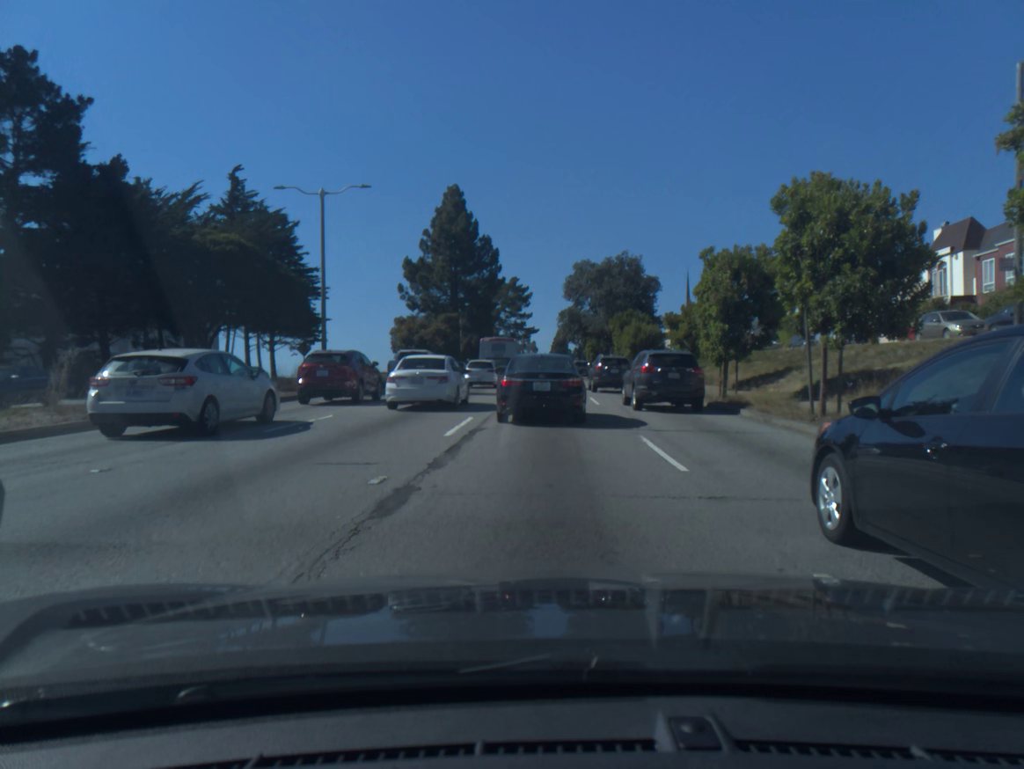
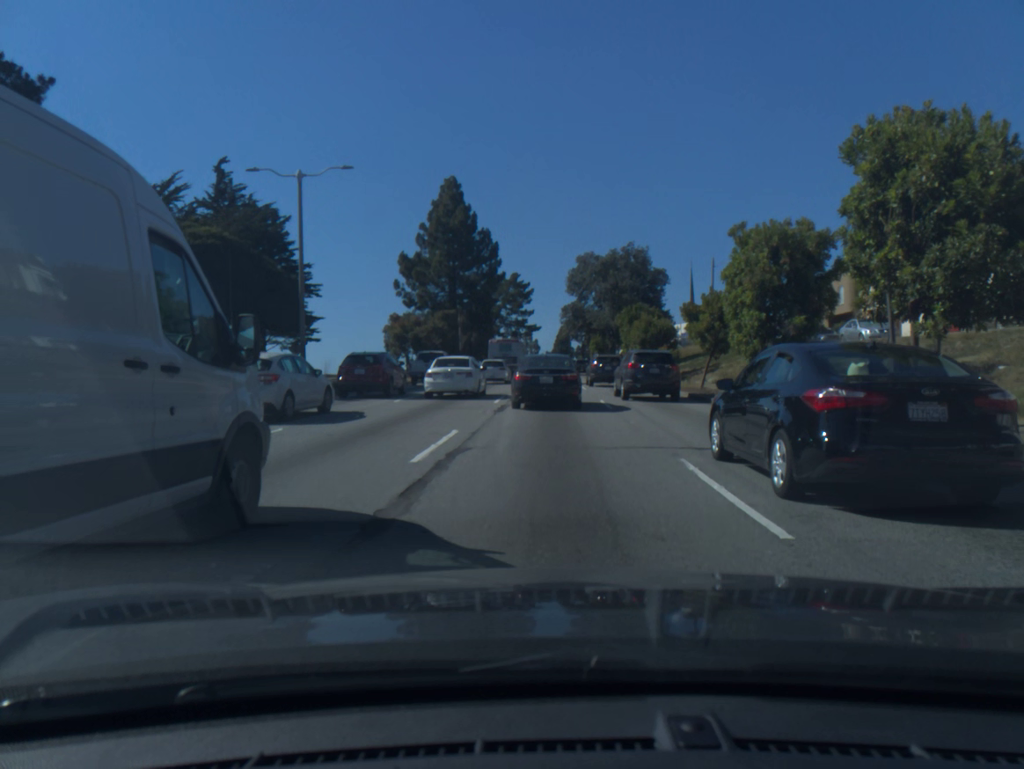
(0.0, +3.5) m; -1°
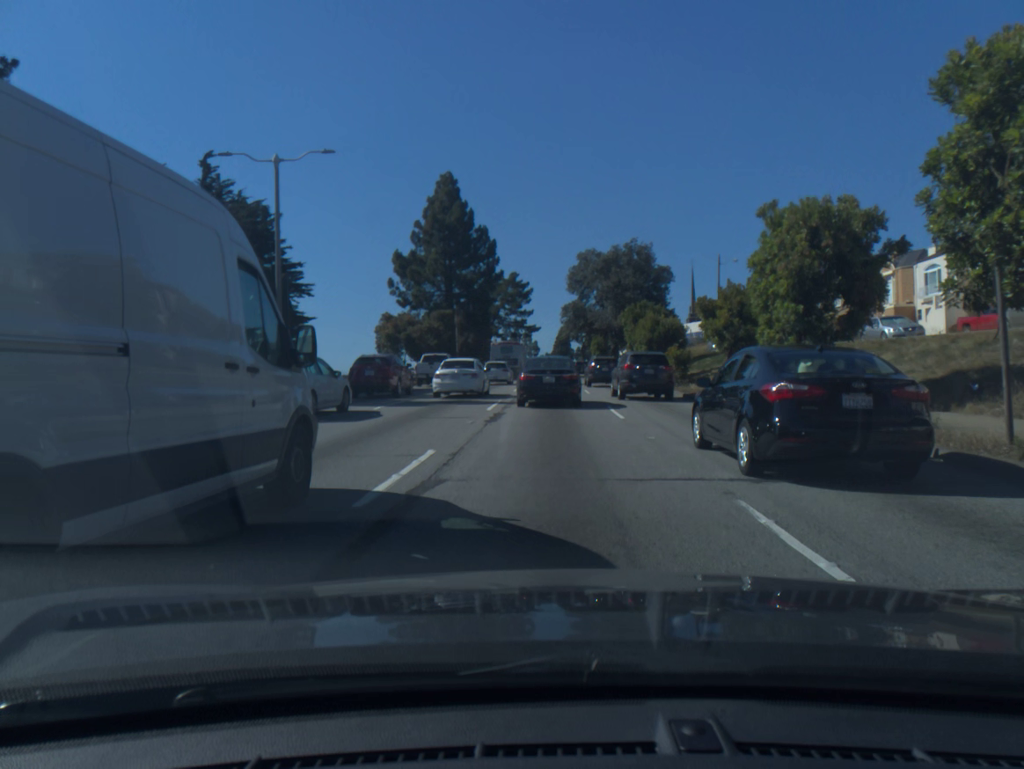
(0.0, +2.8) m; 0°
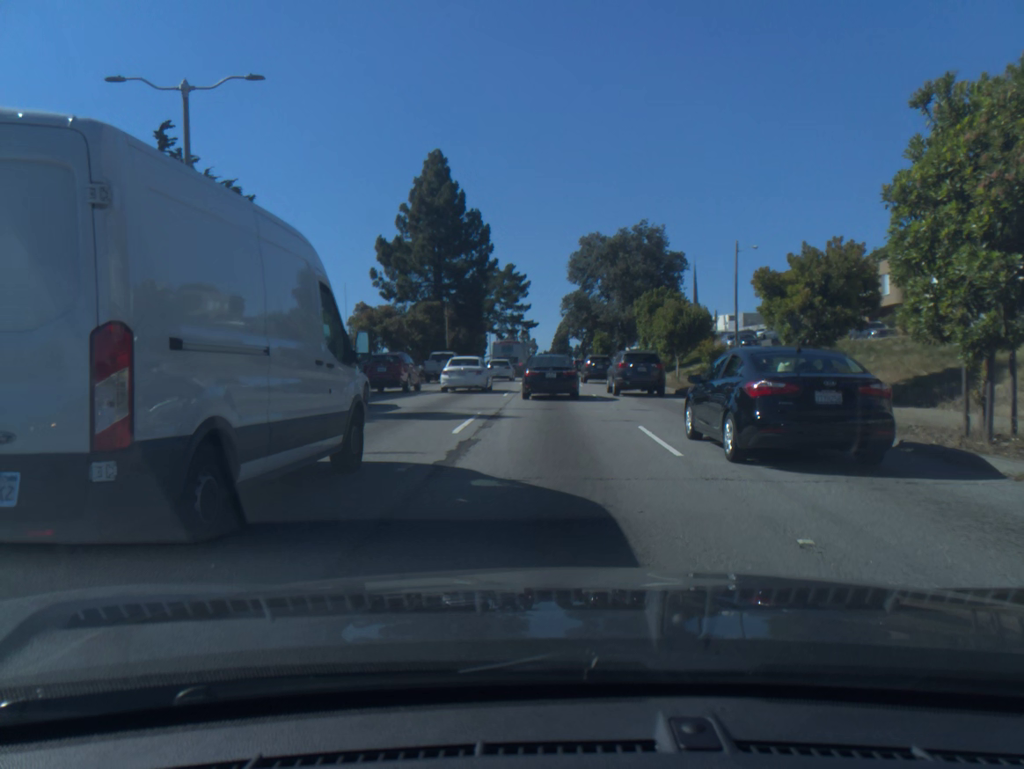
(0.0, +7.5) m; 0°
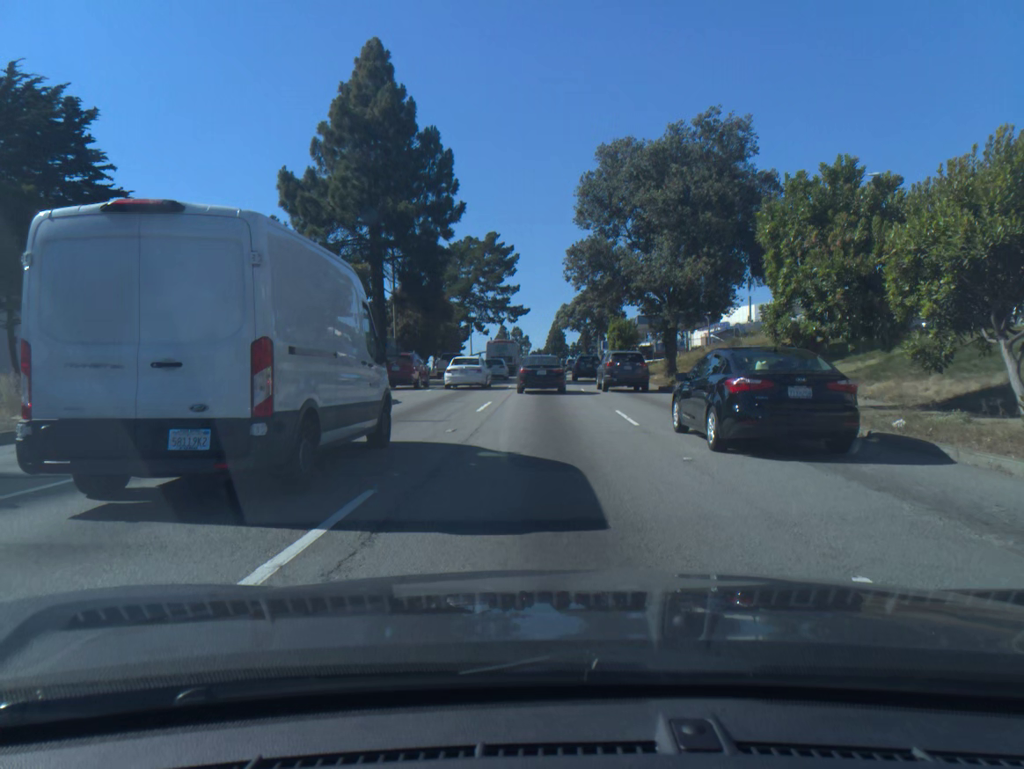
(+0.2, +24.9) m; +1°
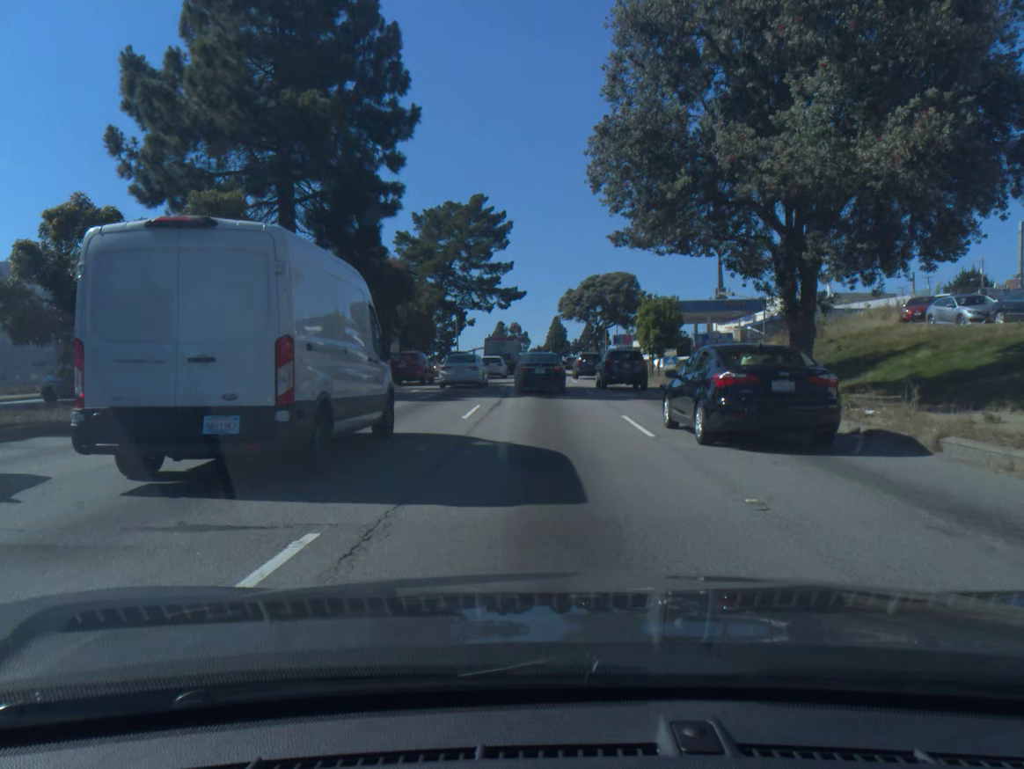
(0.0, +17.8) m; 0°
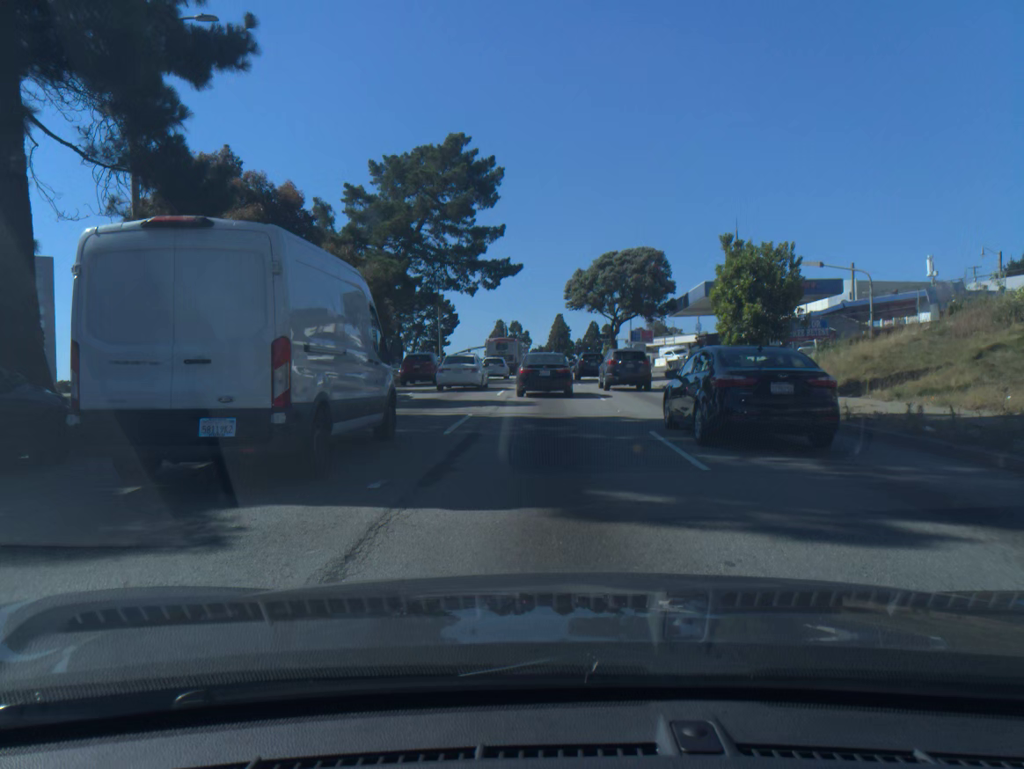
(0.0, +17.6) m; 0°
